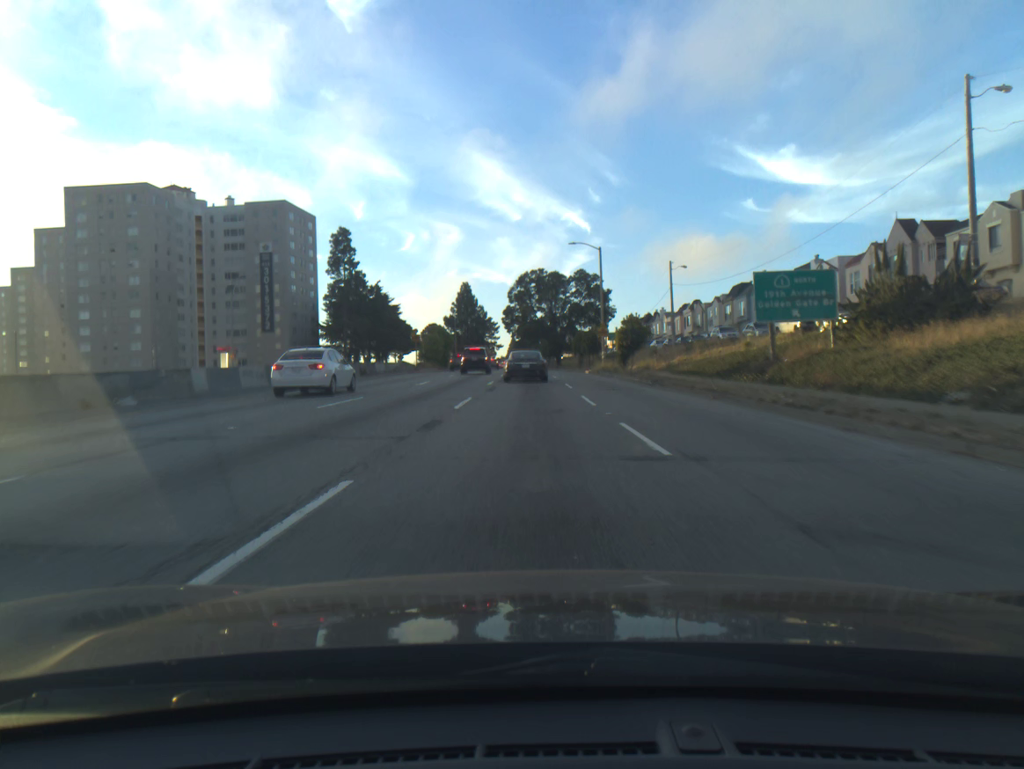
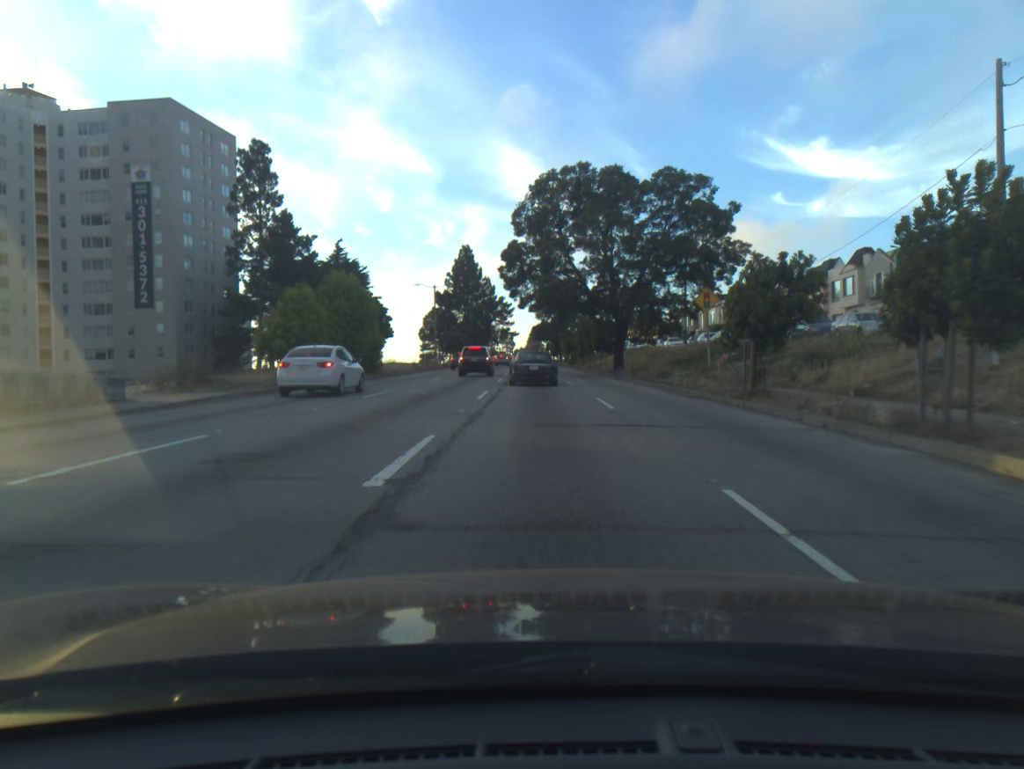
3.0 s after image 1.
(-1.2, +55.3) m; -2°
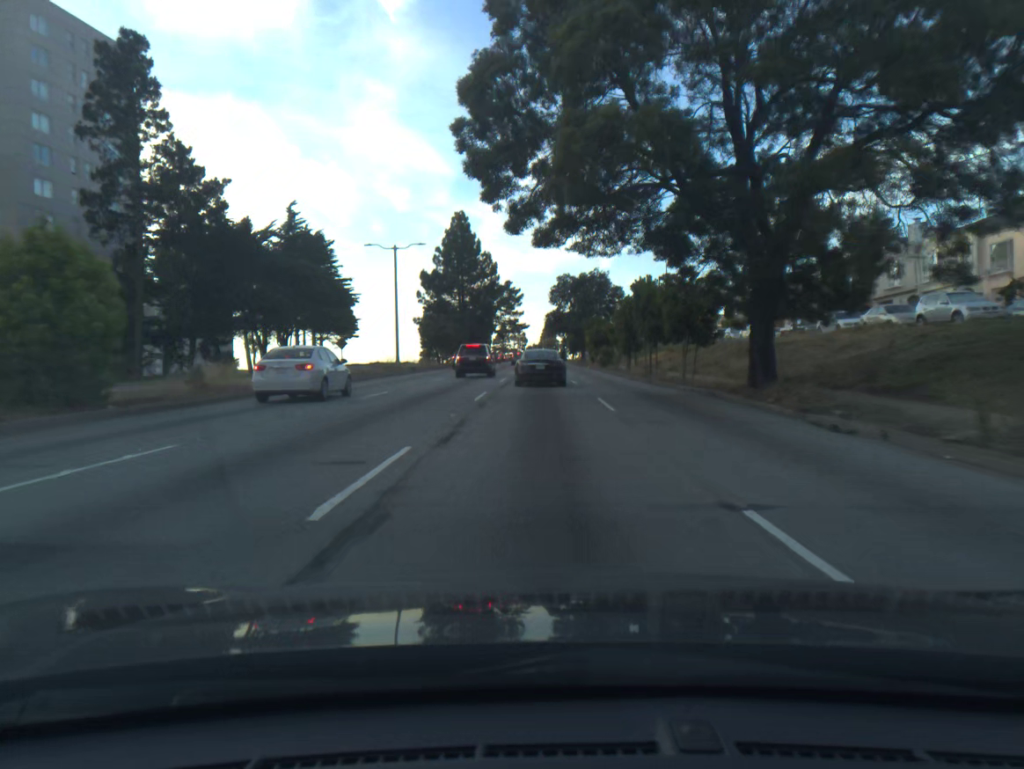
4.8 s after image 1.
(-0.2, +30.7) m; -1°
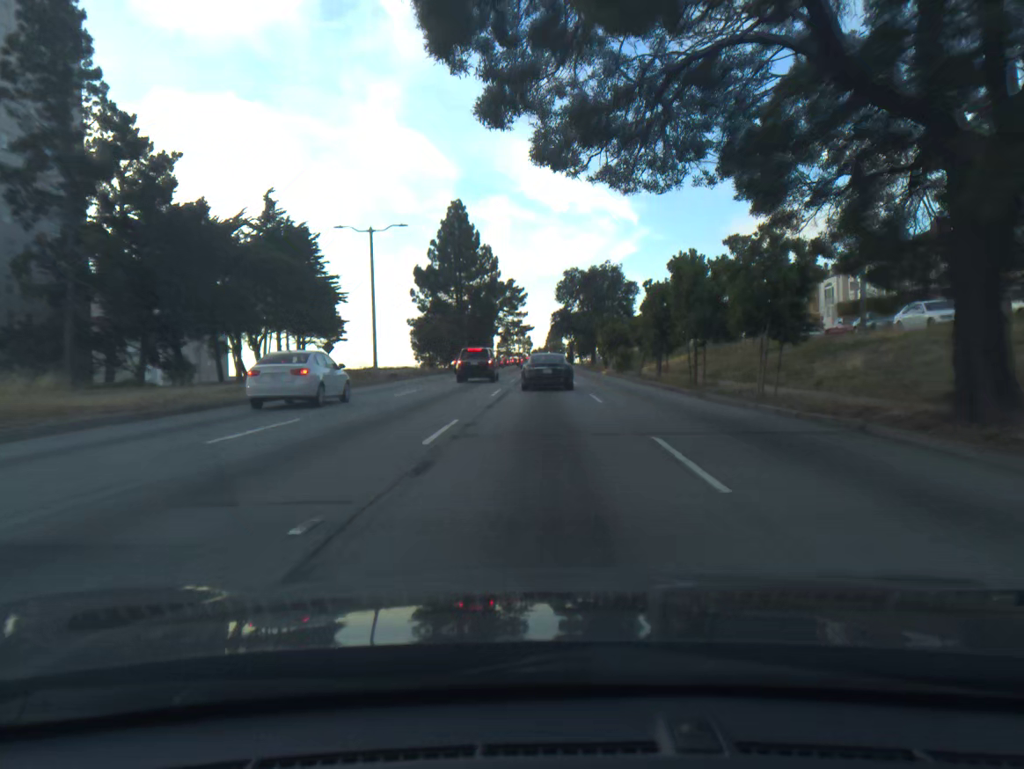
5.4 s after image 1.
(0.0, +9.8) m; 0°
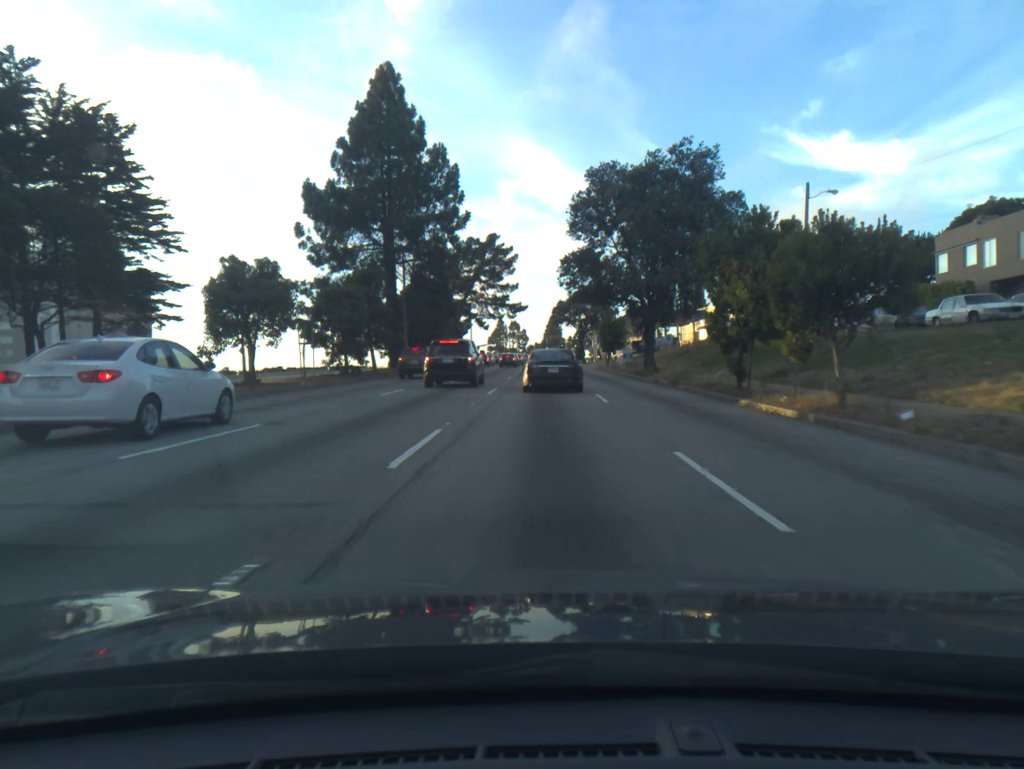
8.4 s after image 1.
(-0.2, +46.1) m; 0°
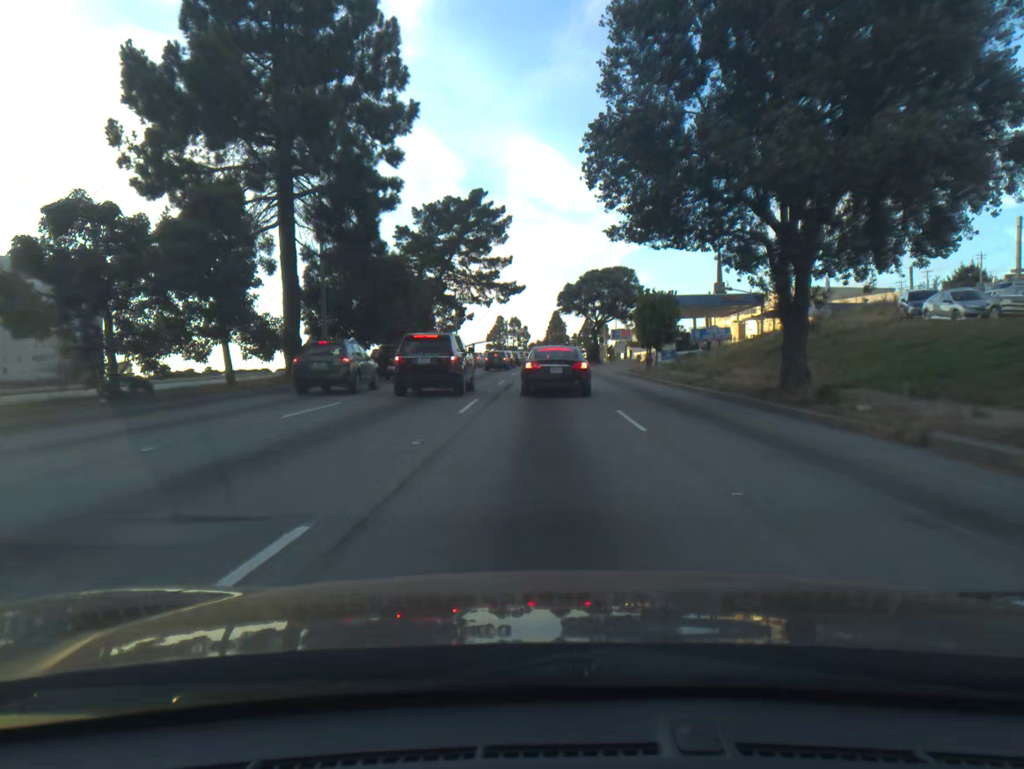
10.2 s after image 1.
(0.0, +23.3) m; 0°
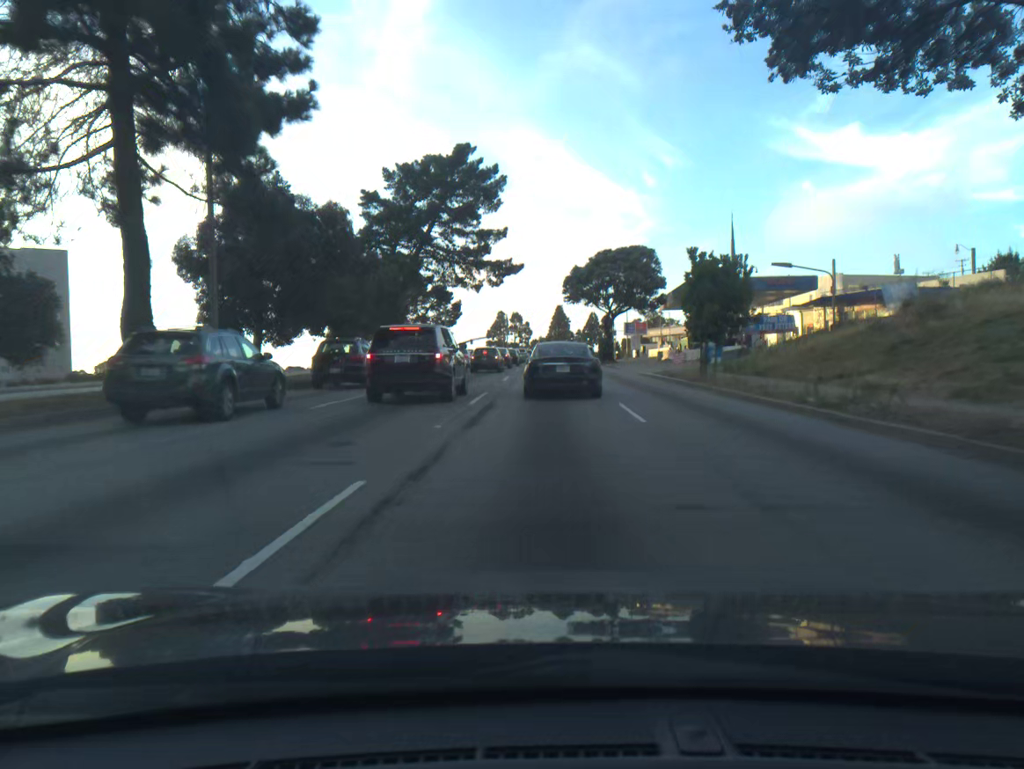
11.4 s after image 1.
(0.0, +13.0) m; 0°
